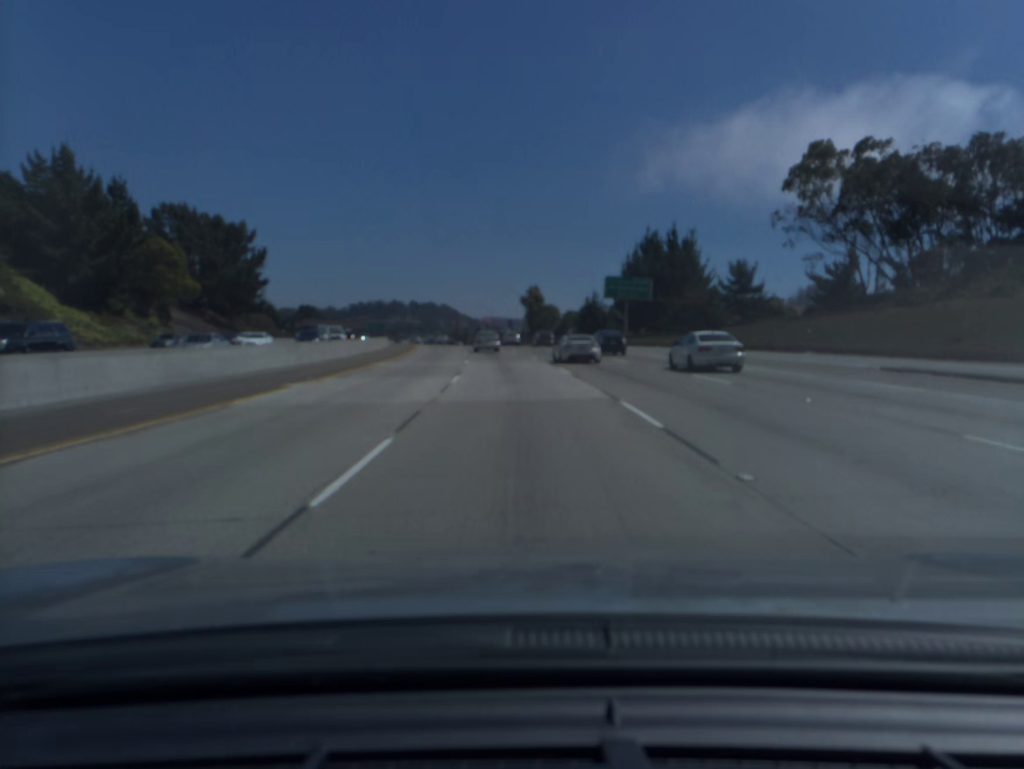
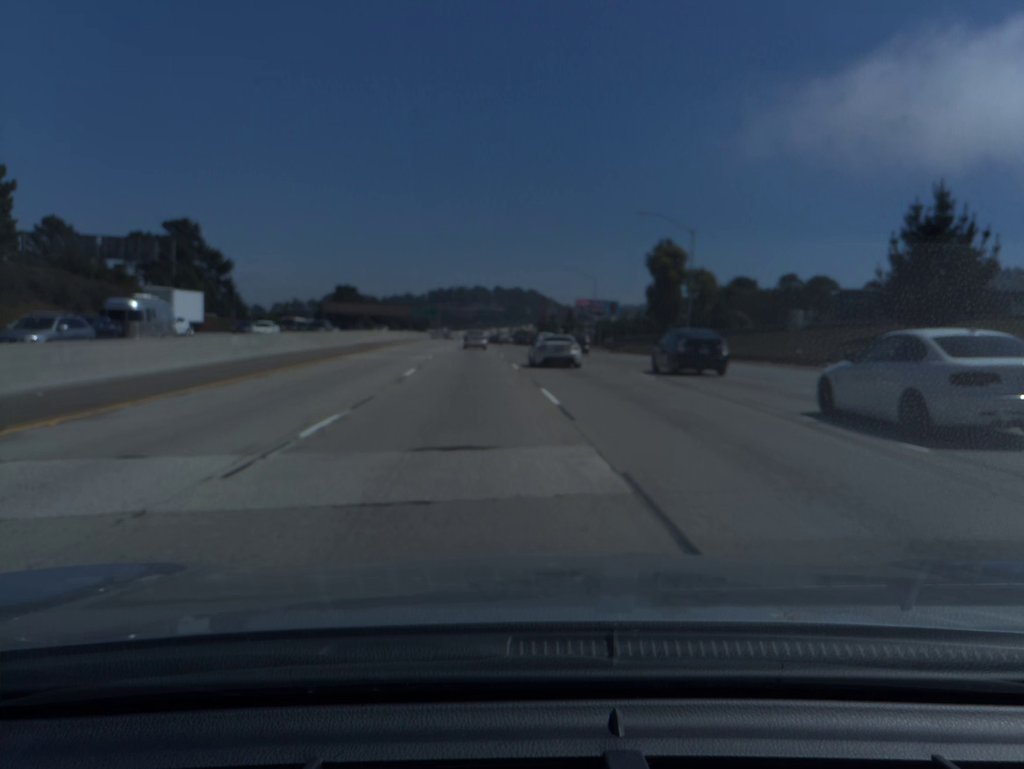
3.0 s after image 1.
(-4.9, +84.1) m; -7°
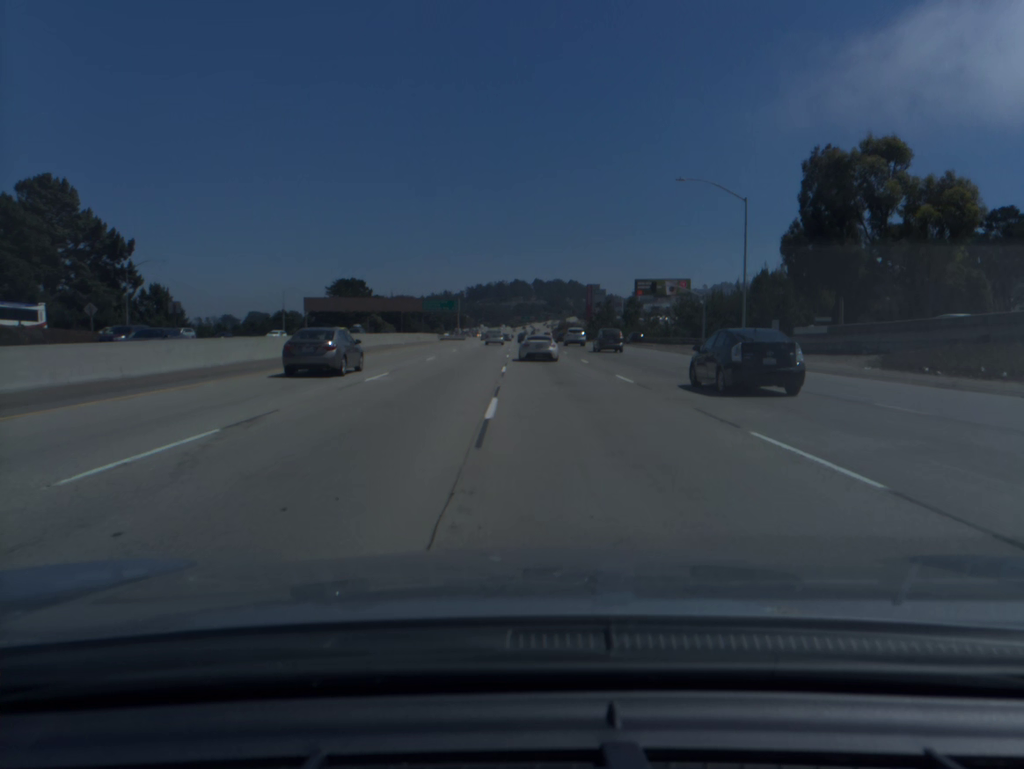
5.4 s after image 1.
(-1.6, +60.6) m; -3°
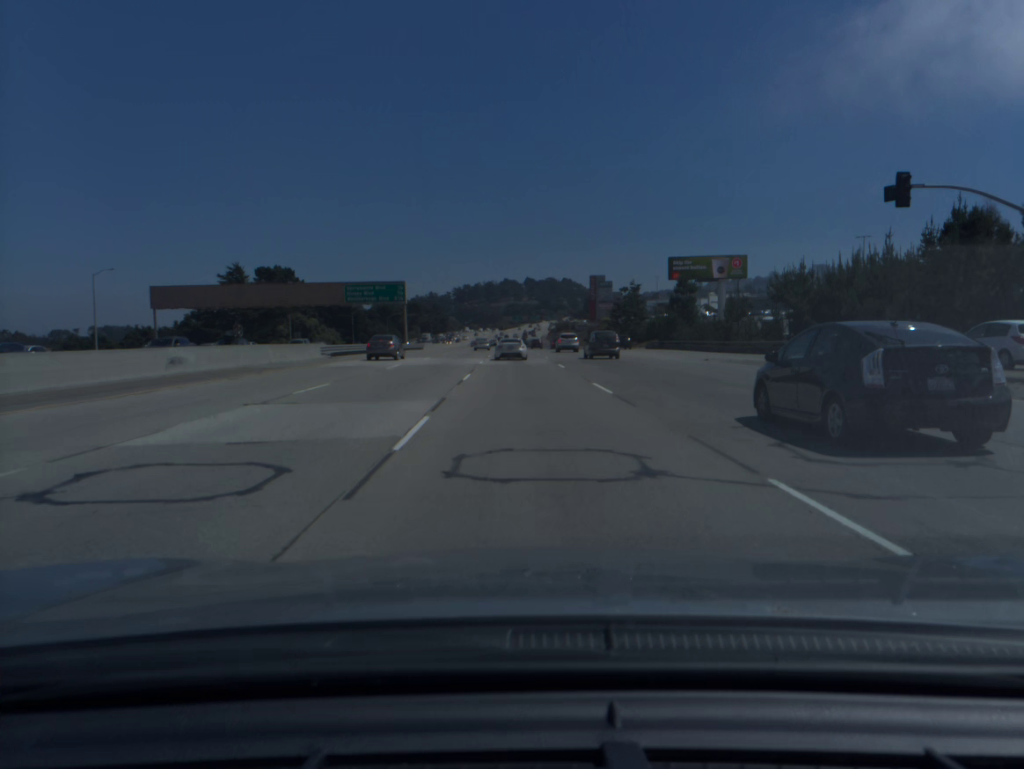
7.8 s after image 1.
(+0.2, +61.4) m; +1°
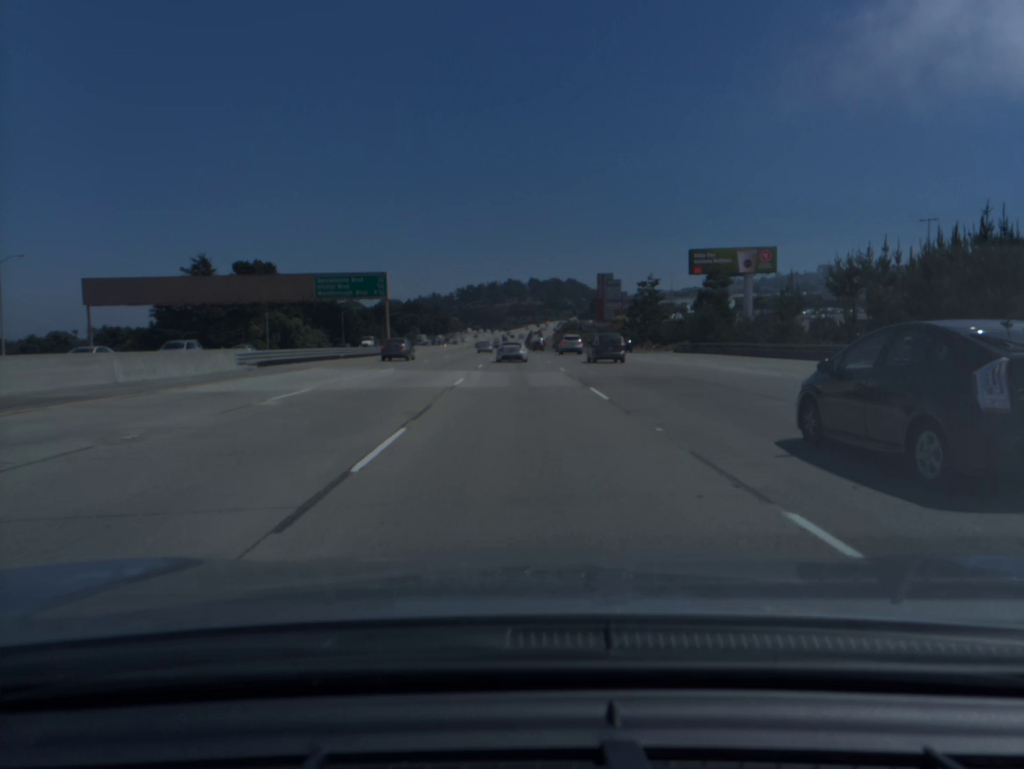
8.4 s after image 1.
(0.0, +15.8) m; 0°
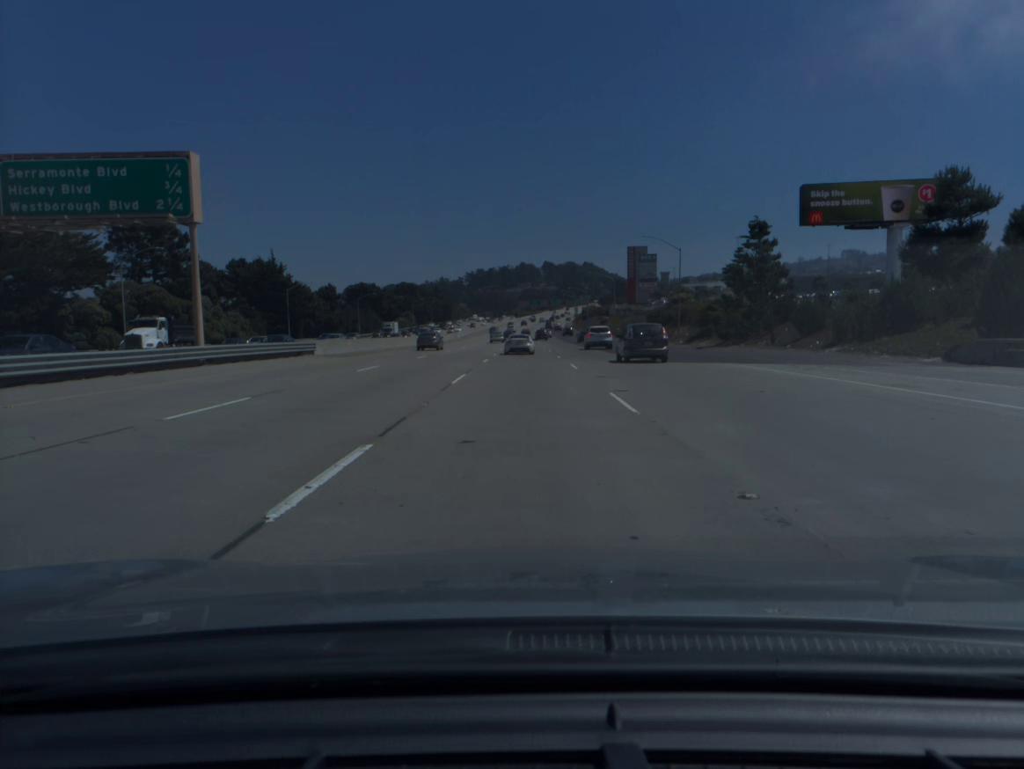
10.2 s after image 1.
(-0.4, +49.3) m; -1°
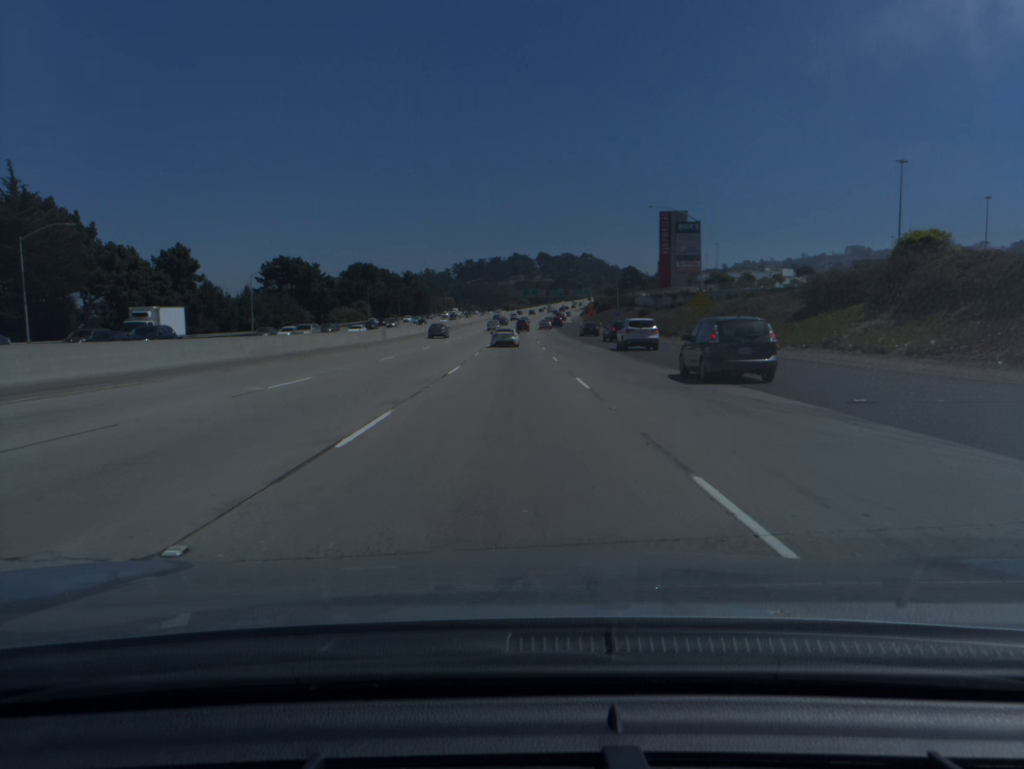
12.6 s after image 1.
(+0.2, +66.5) m; 0°
